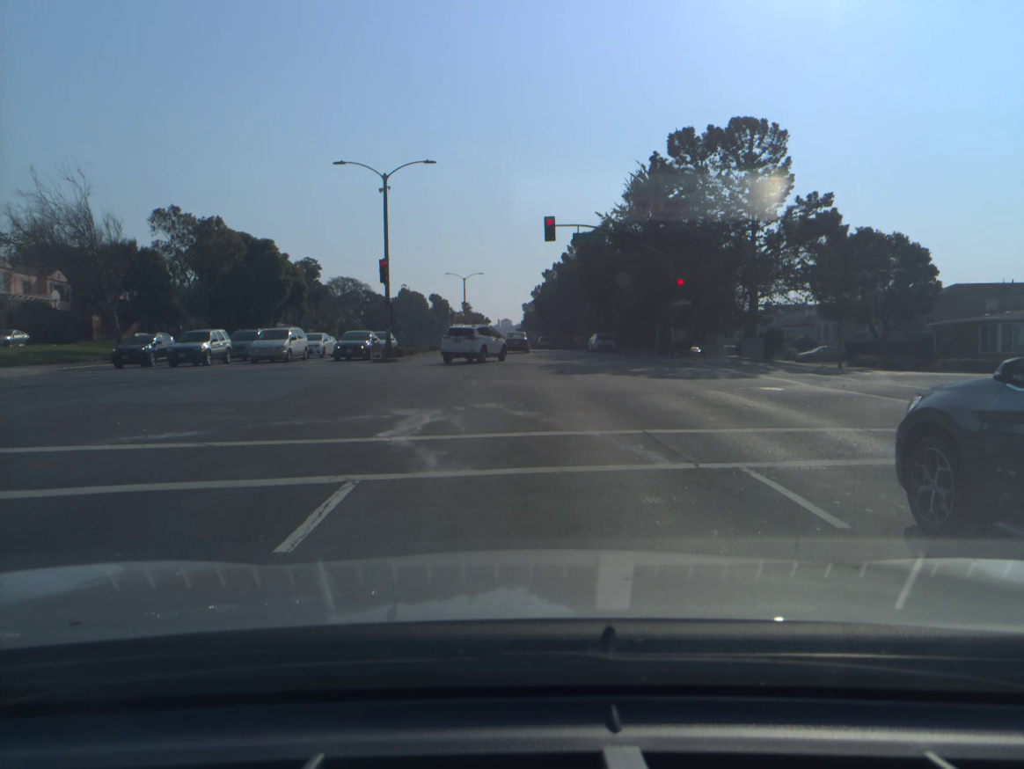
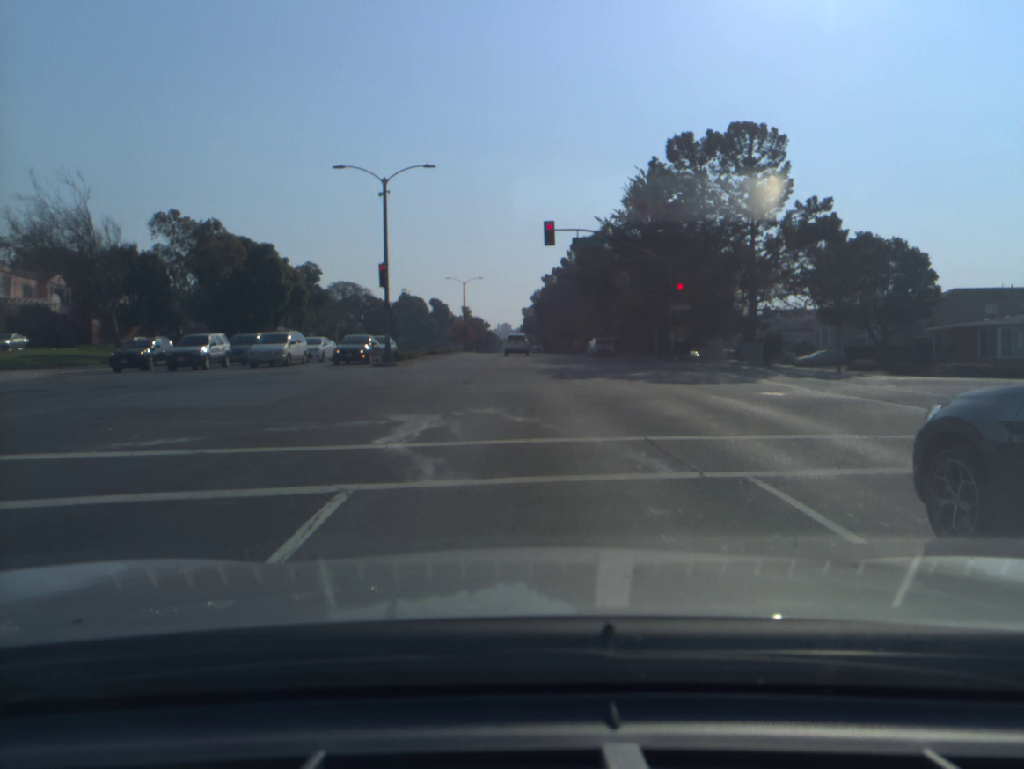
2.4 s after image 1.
(0.0, +0.3) m; 0°
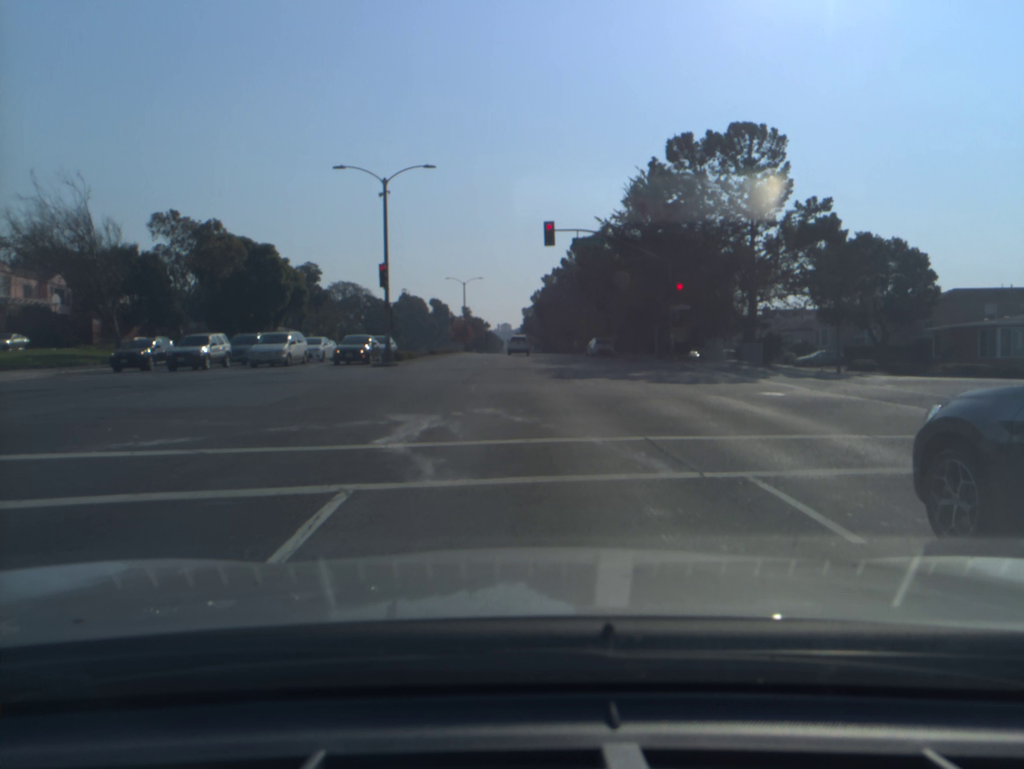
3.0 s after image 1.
(0.0, 0.0) m; 0°
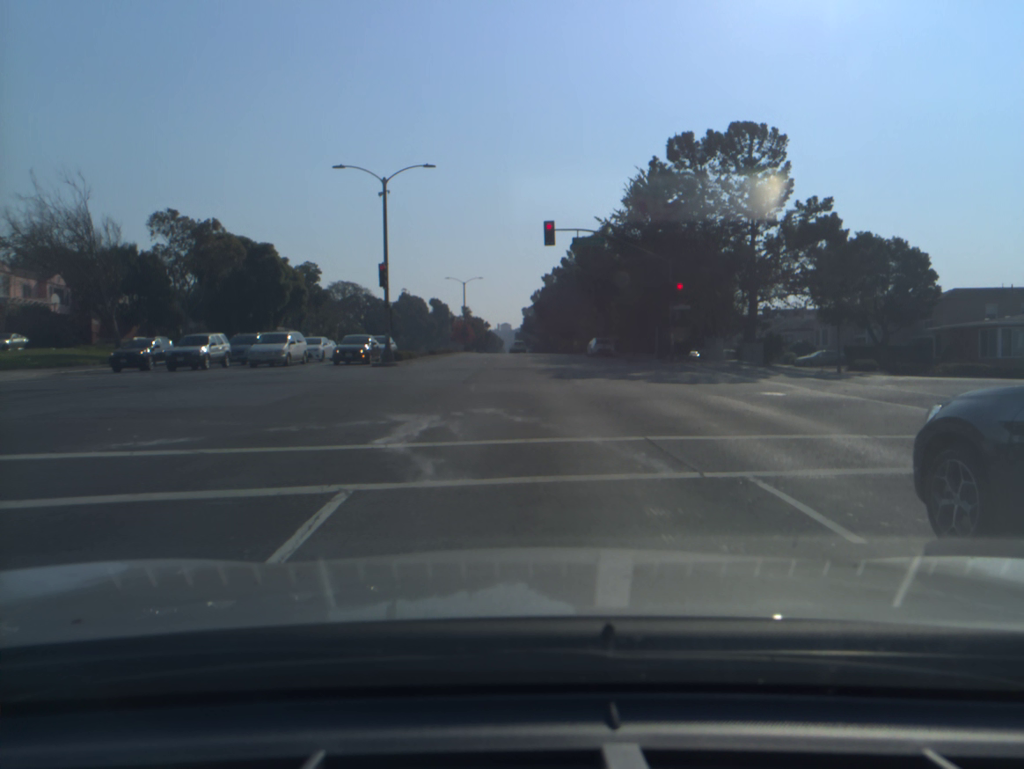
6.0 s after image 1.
(0.0, 0.0) m; 0°
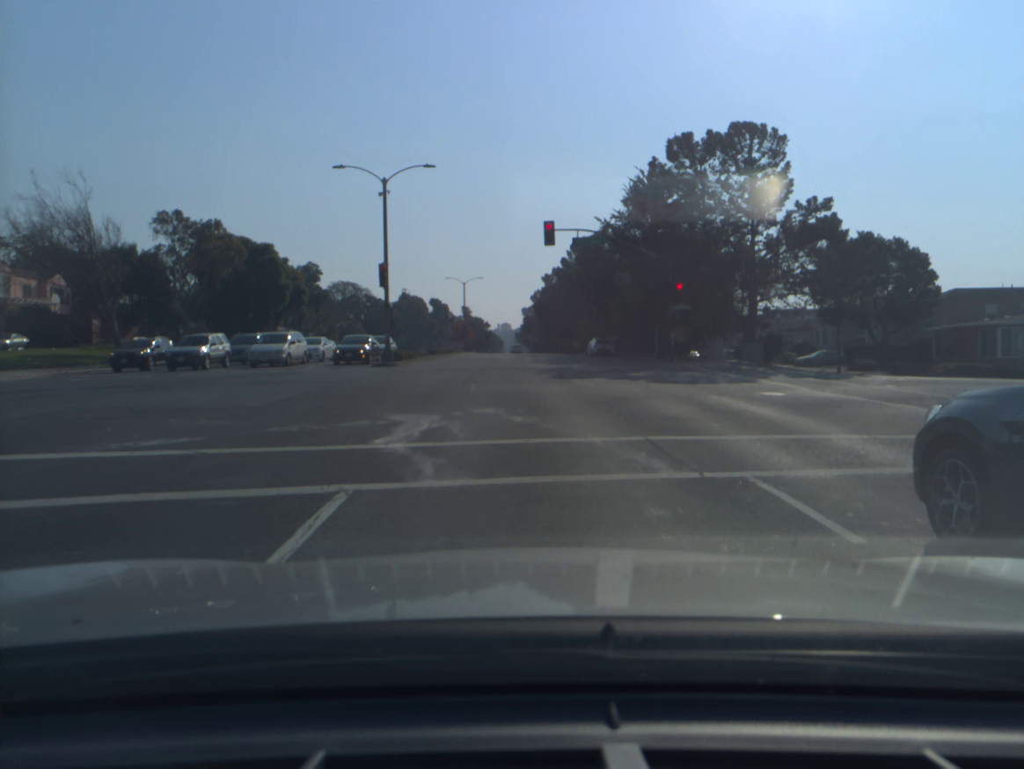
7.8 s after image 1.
(0.0, 0.0) m; 0°
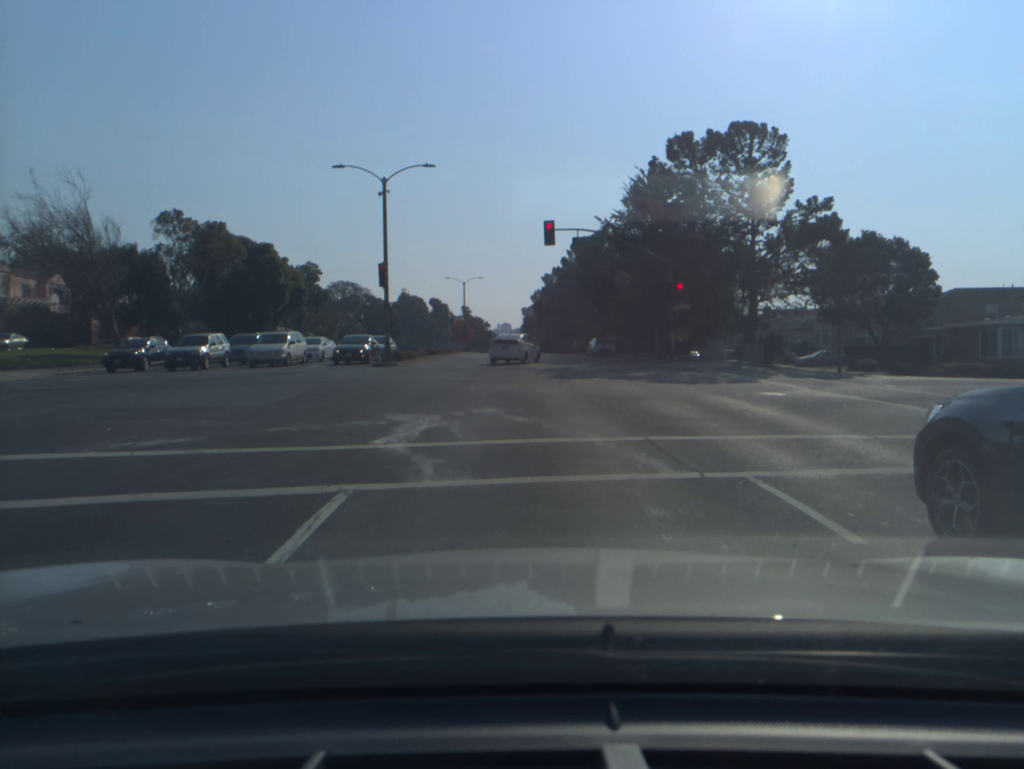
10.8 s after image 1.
(0.0, 0.0) m; 0°
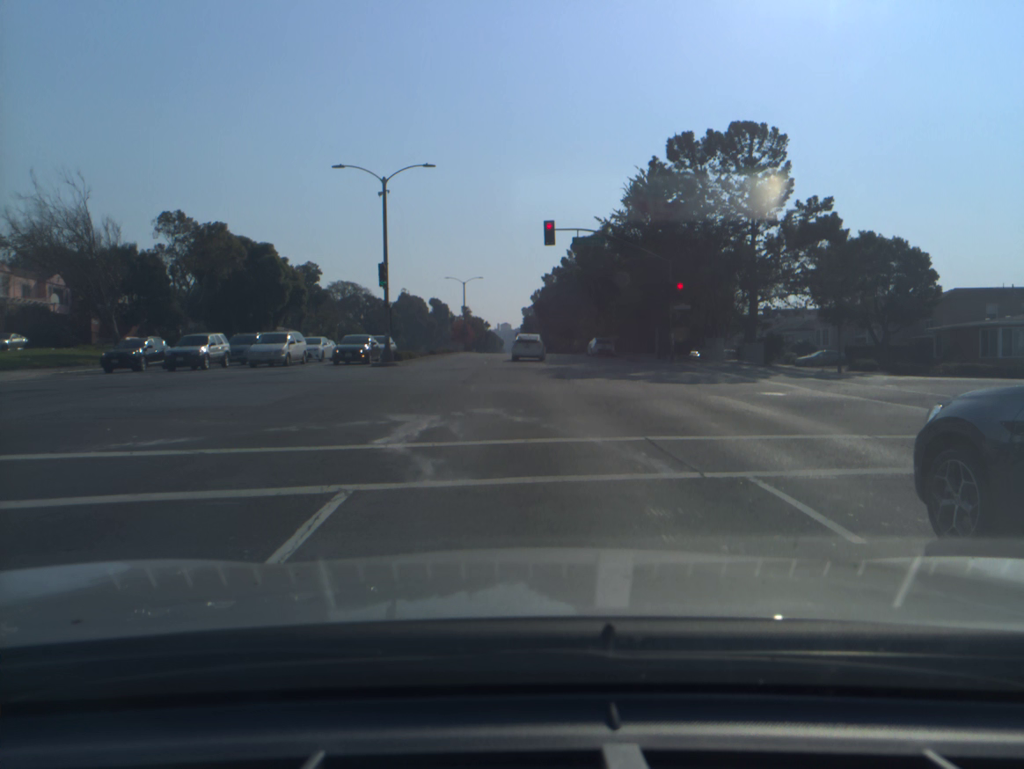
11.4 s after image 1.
(0.0, 0.0) m; 0°
